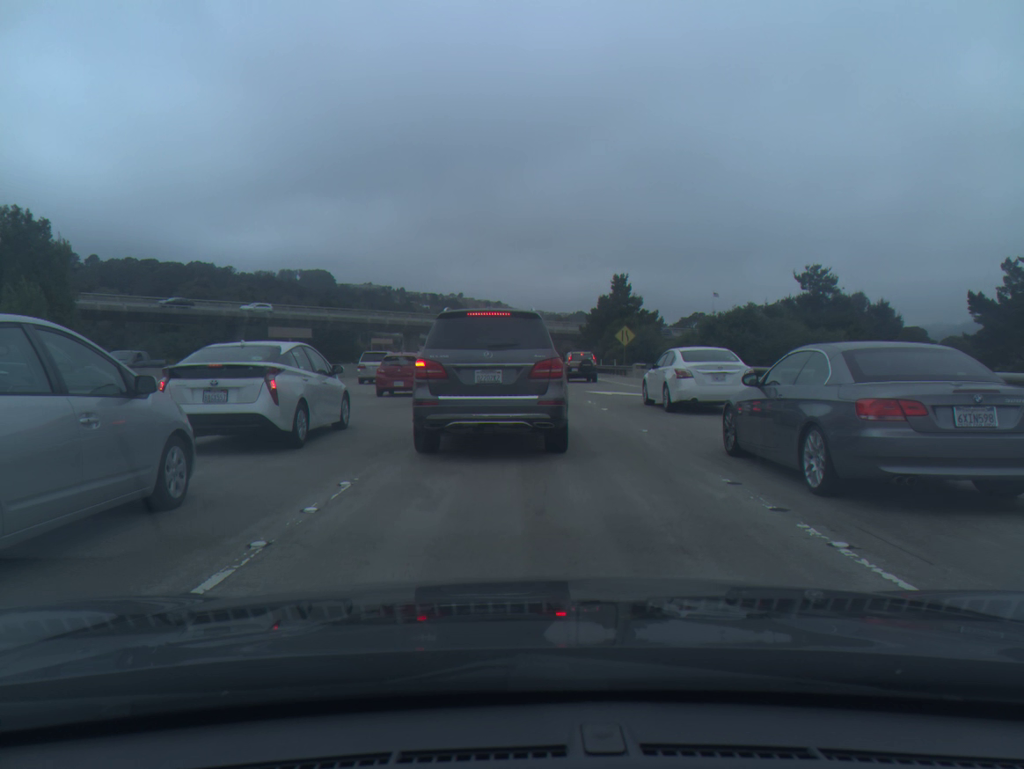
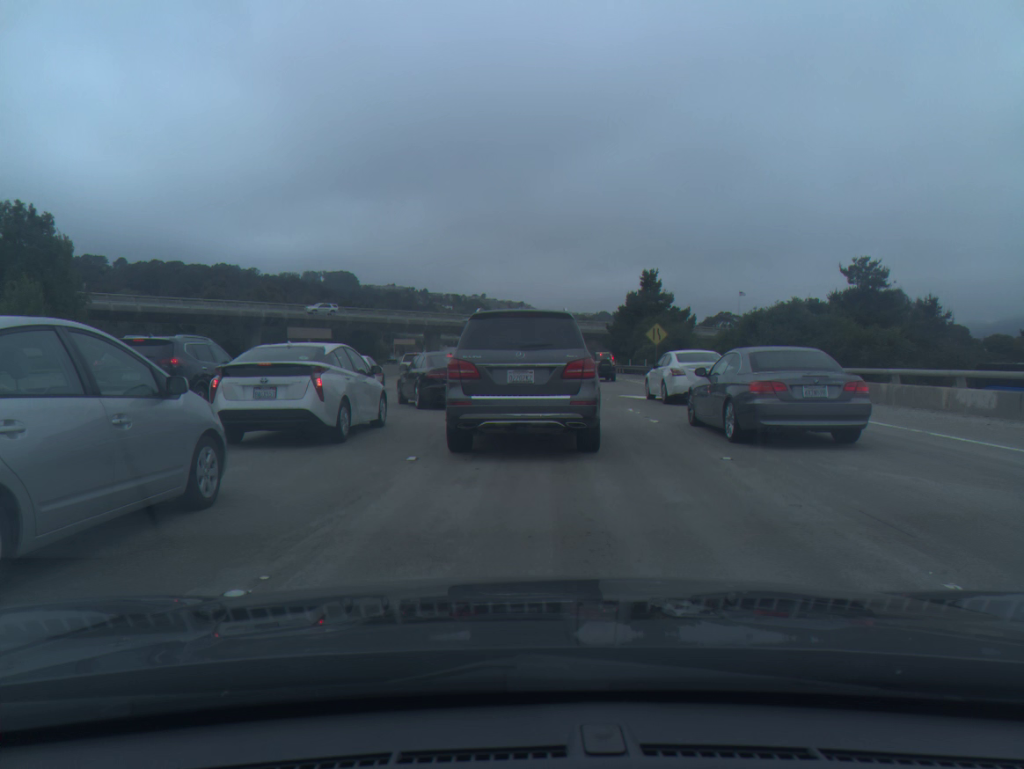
(-0.1, +3.6) m; -2°
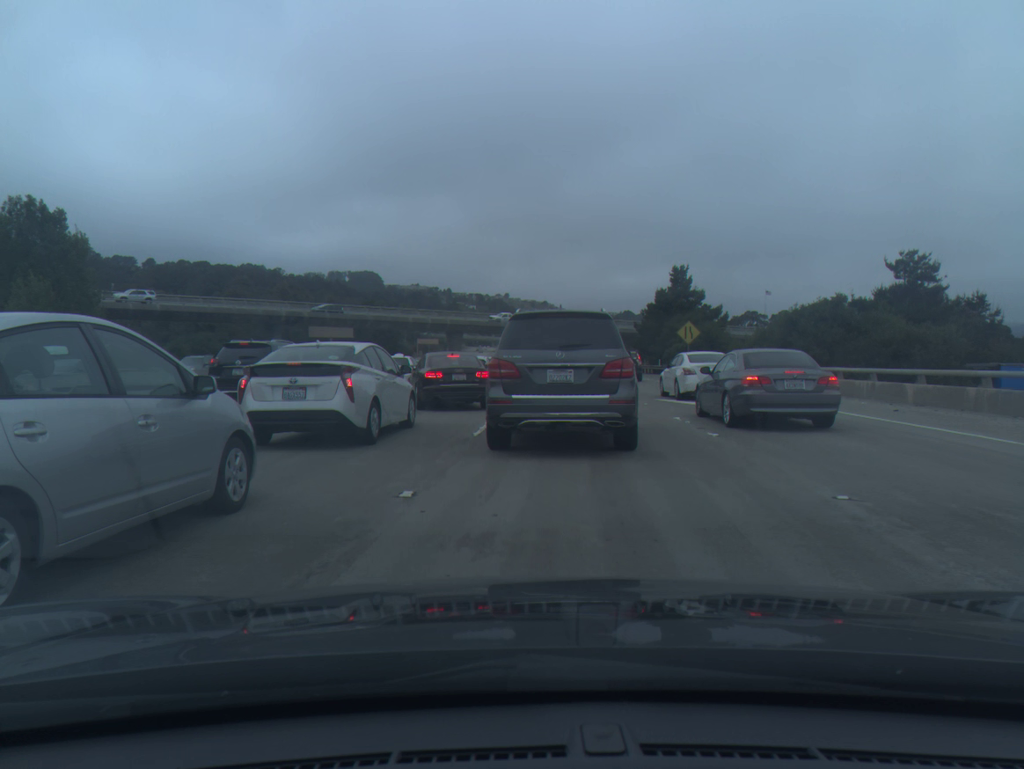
(-0.1, +2.5) m; -2°
